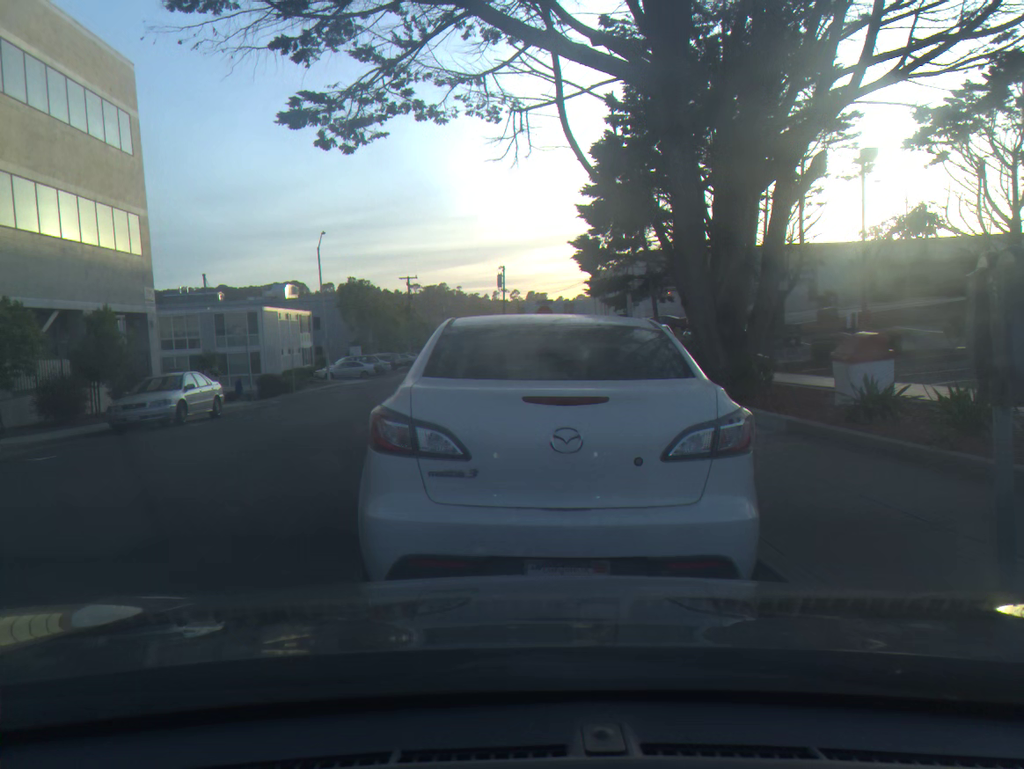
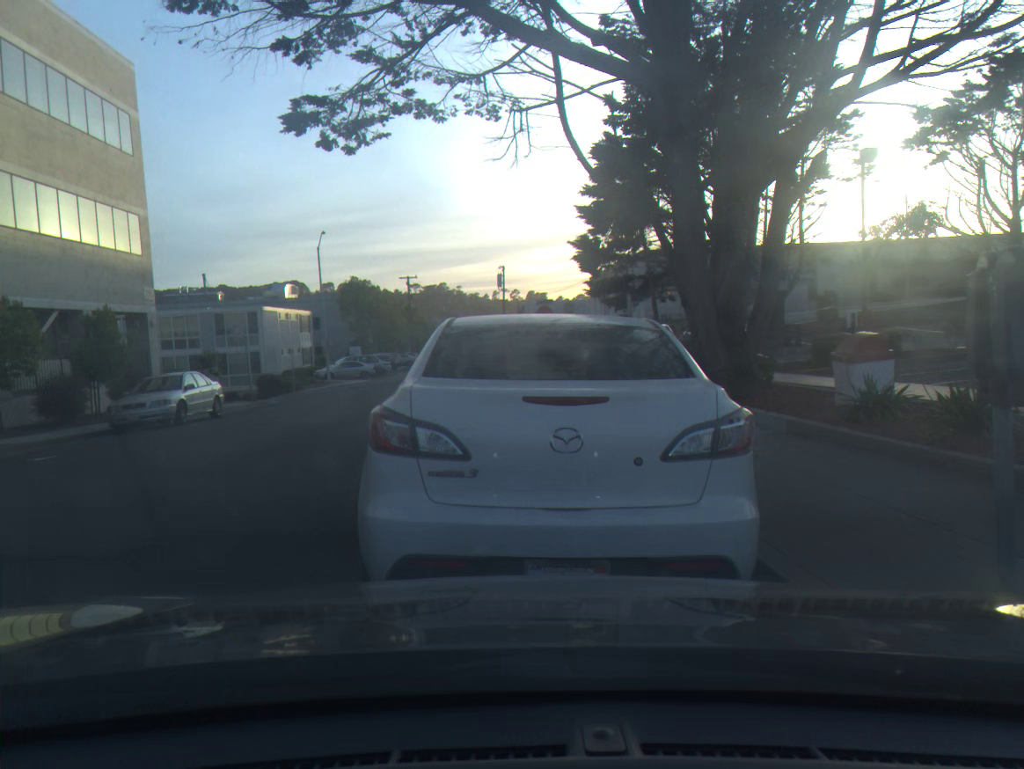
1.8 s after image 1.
(0.0, 0.0) m; 0°
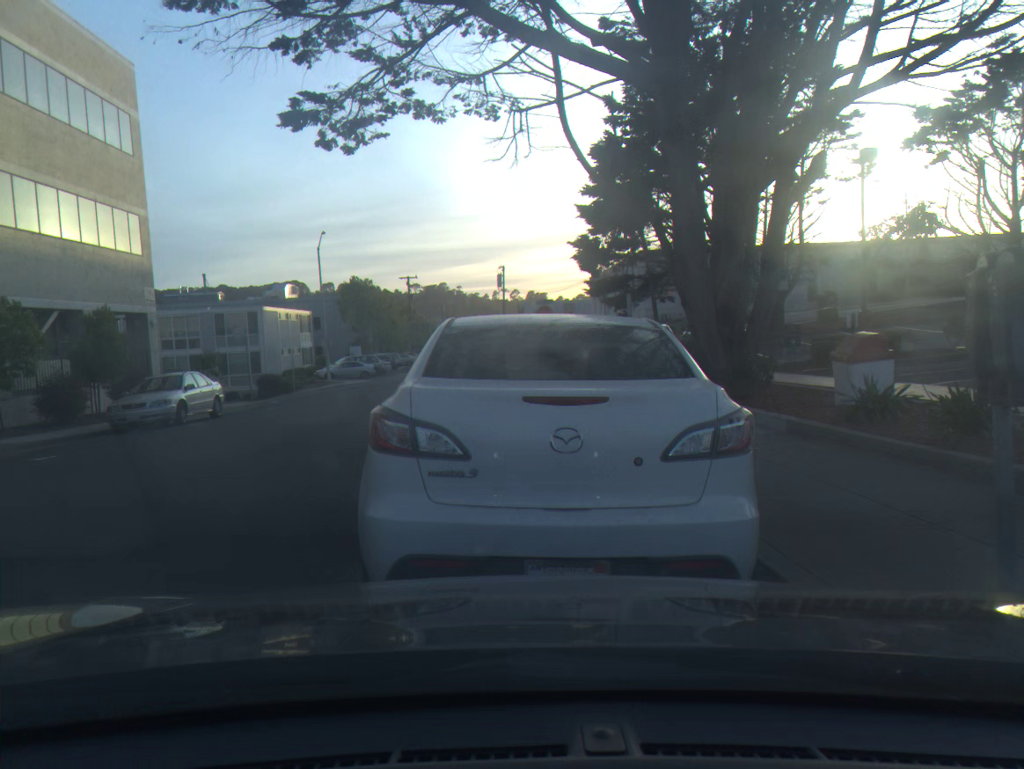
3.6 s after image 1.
(0.0, 0.0) m; 0°
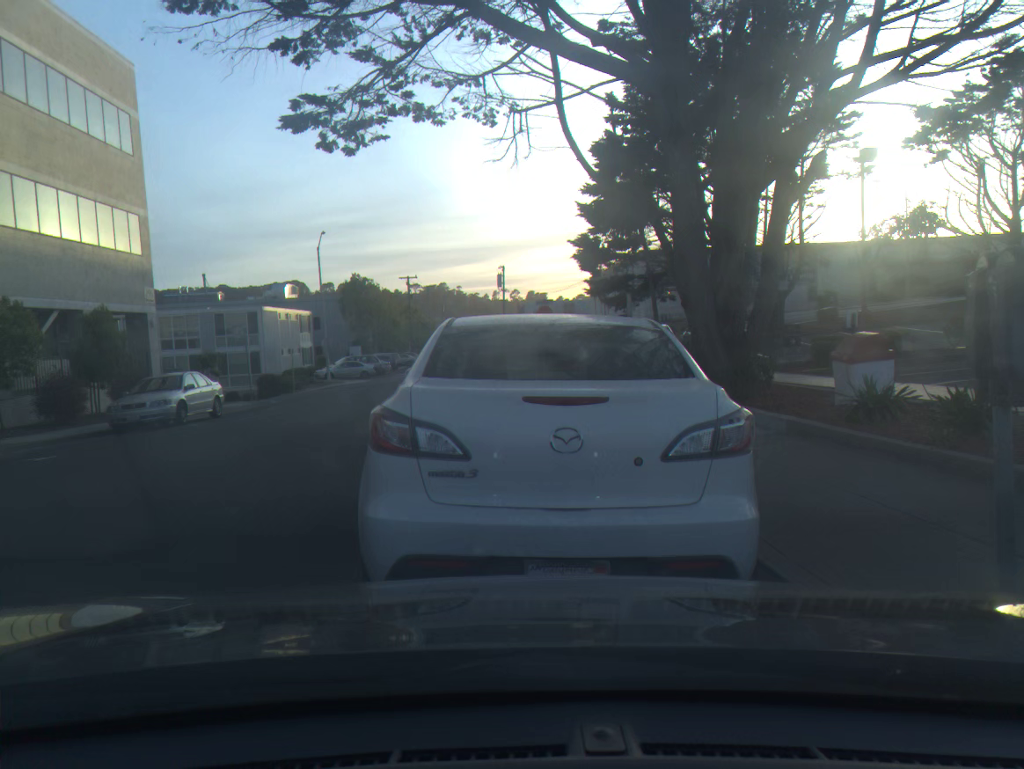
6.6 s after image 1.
(0.0, 0.0) m; 0°
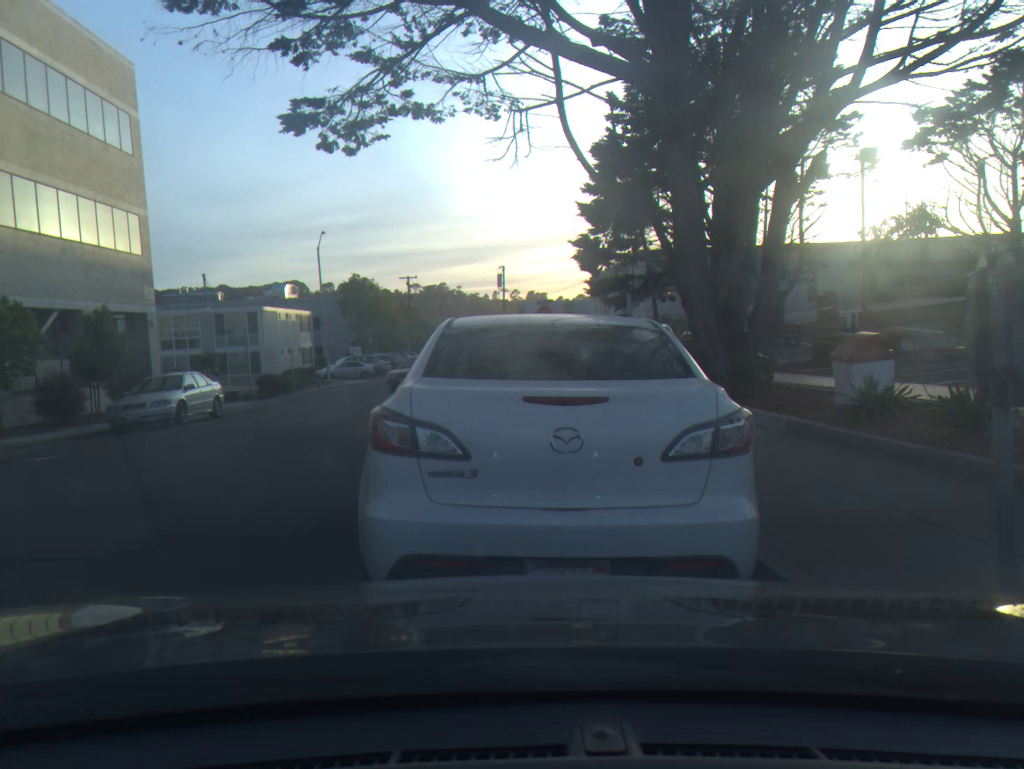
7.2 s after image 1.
(0.0, 0.0) m; 0°
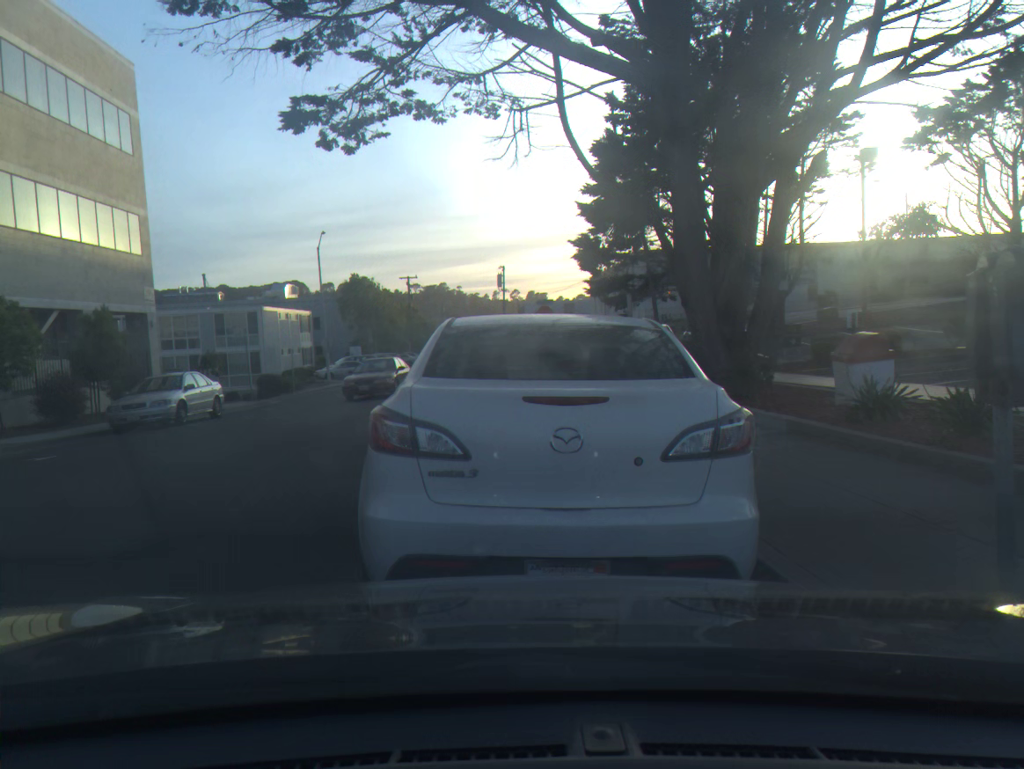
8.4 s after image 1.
(0.0, 0.0) m; 0°
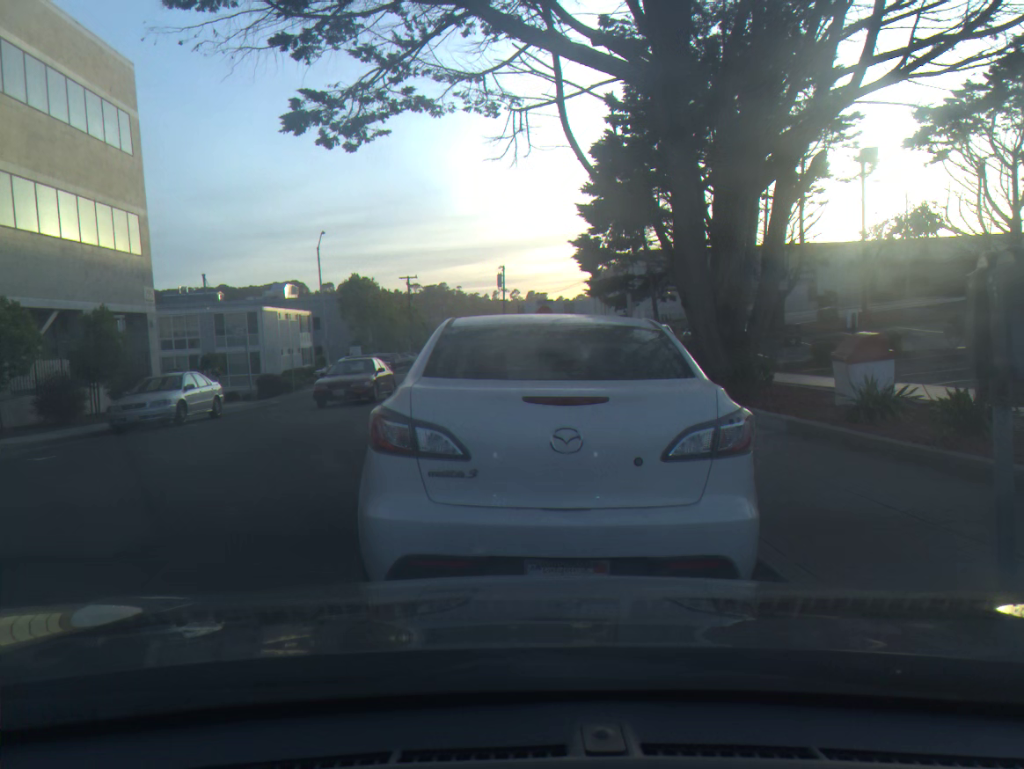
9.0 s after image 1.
(0.0, 0.0) m; 0°
